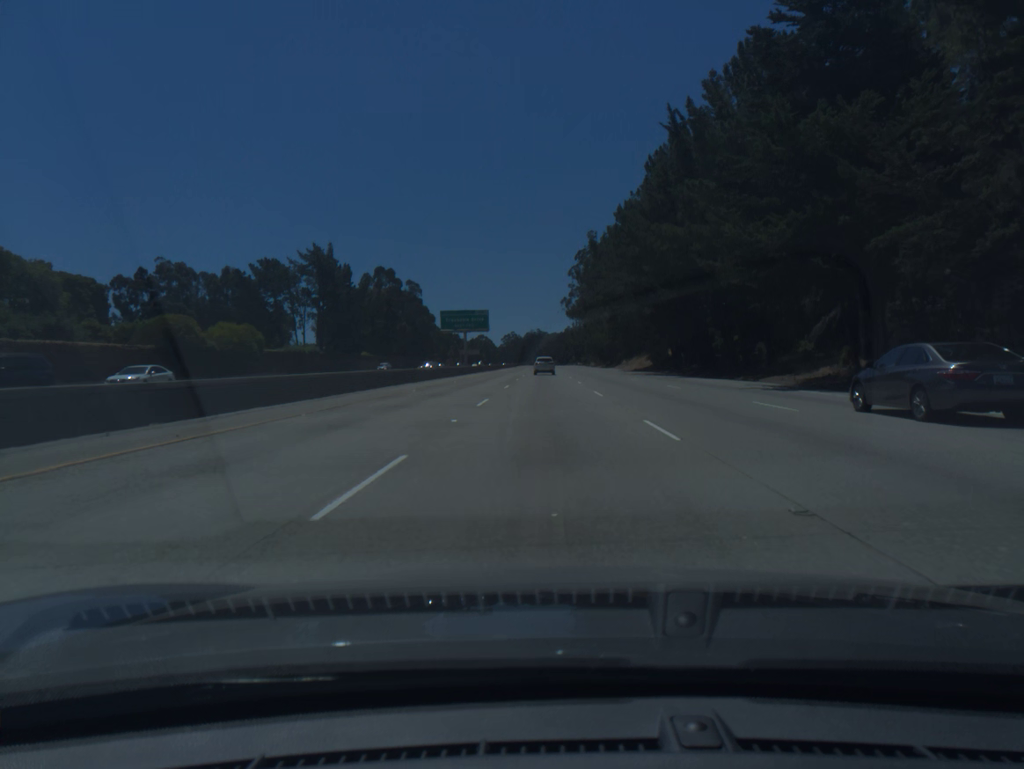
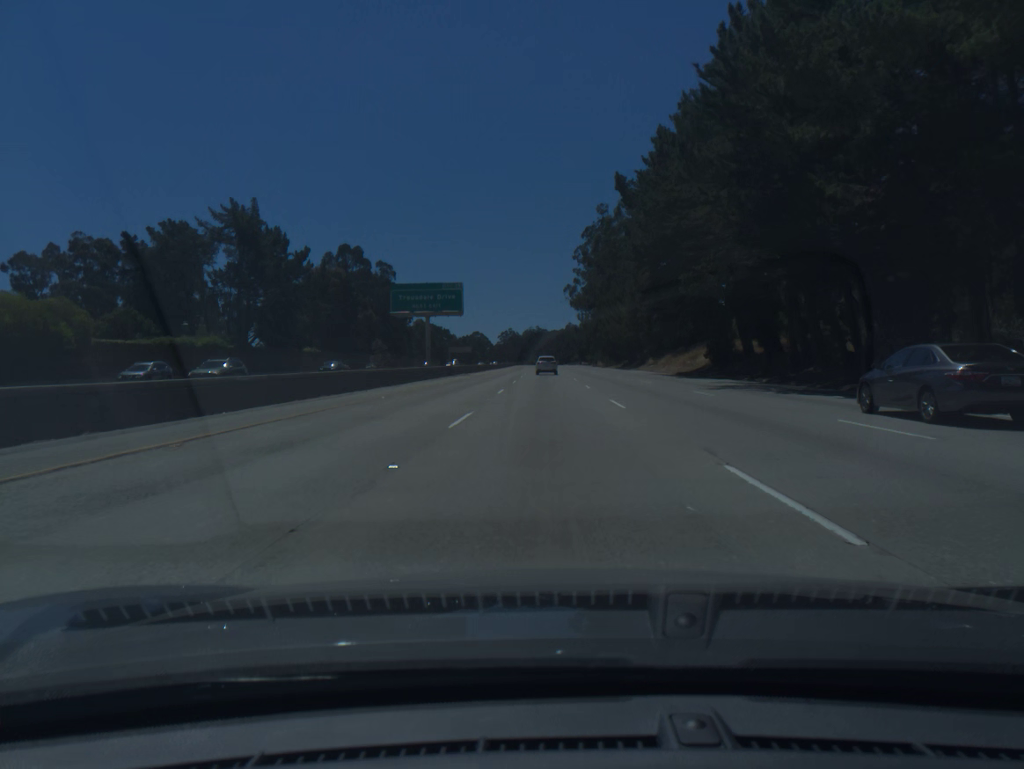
(0.0, +35.4) m; 0°
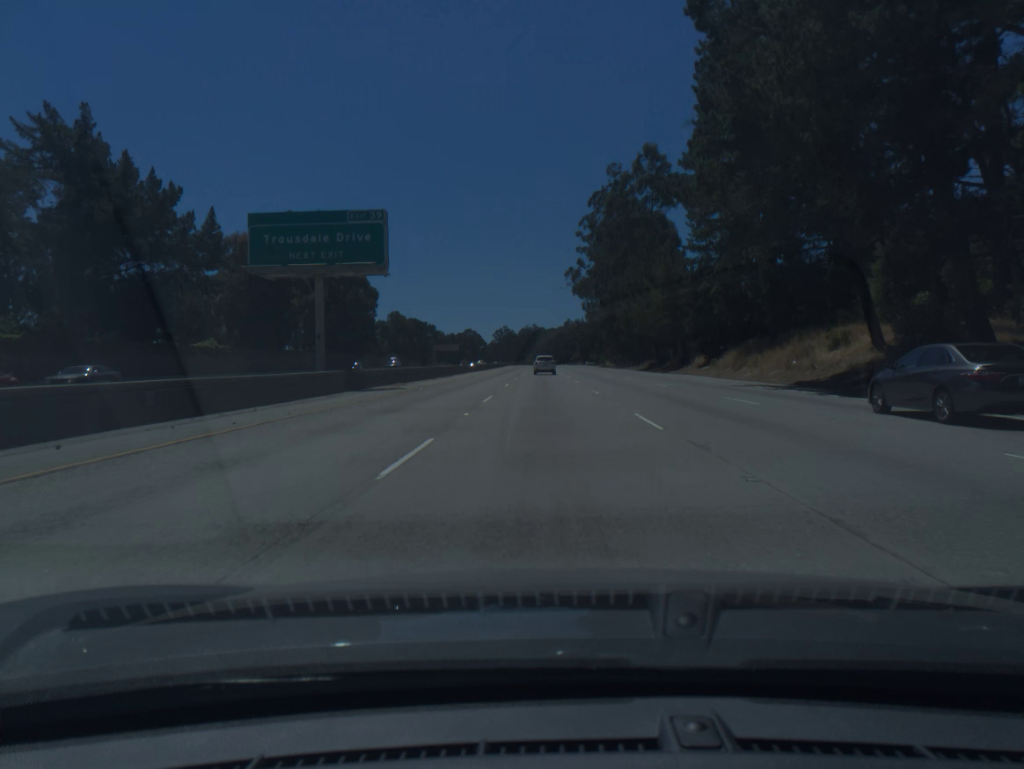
(+0.1, +35.4) m; 0°
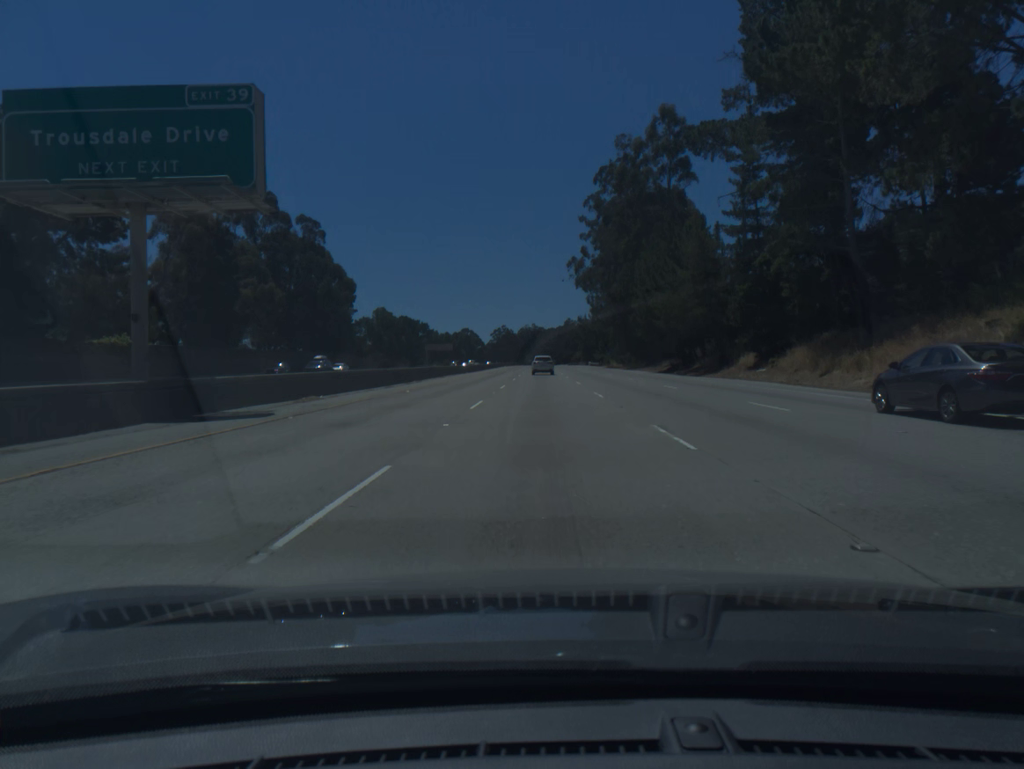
(0.0, +17.6) m; 0°
